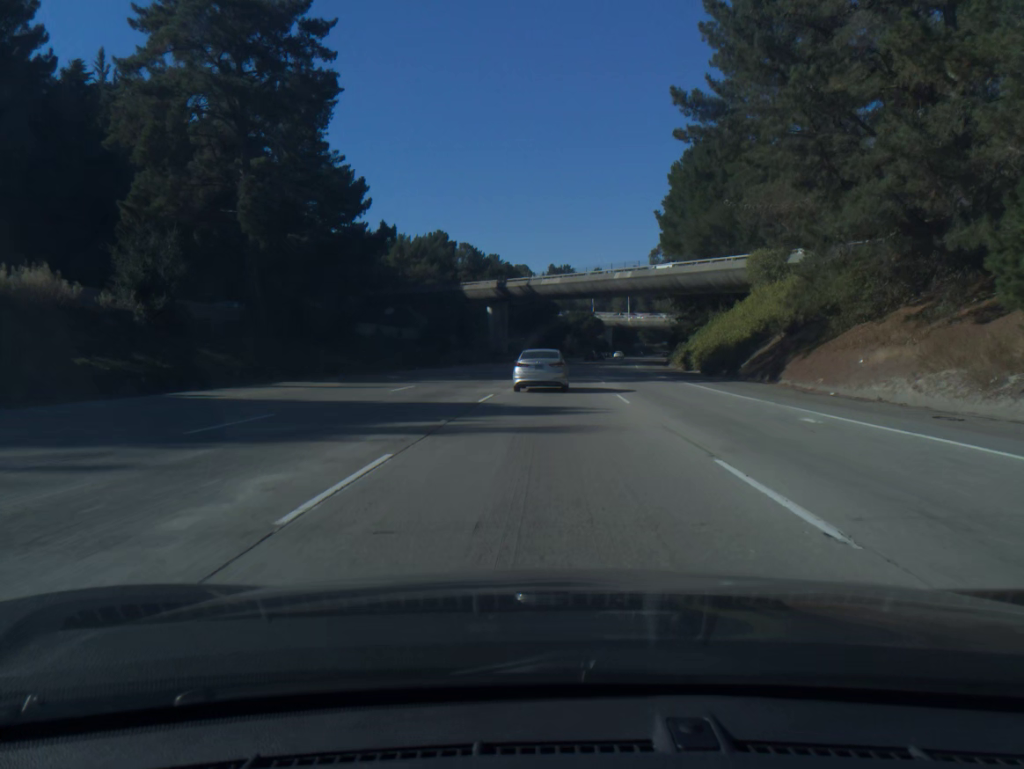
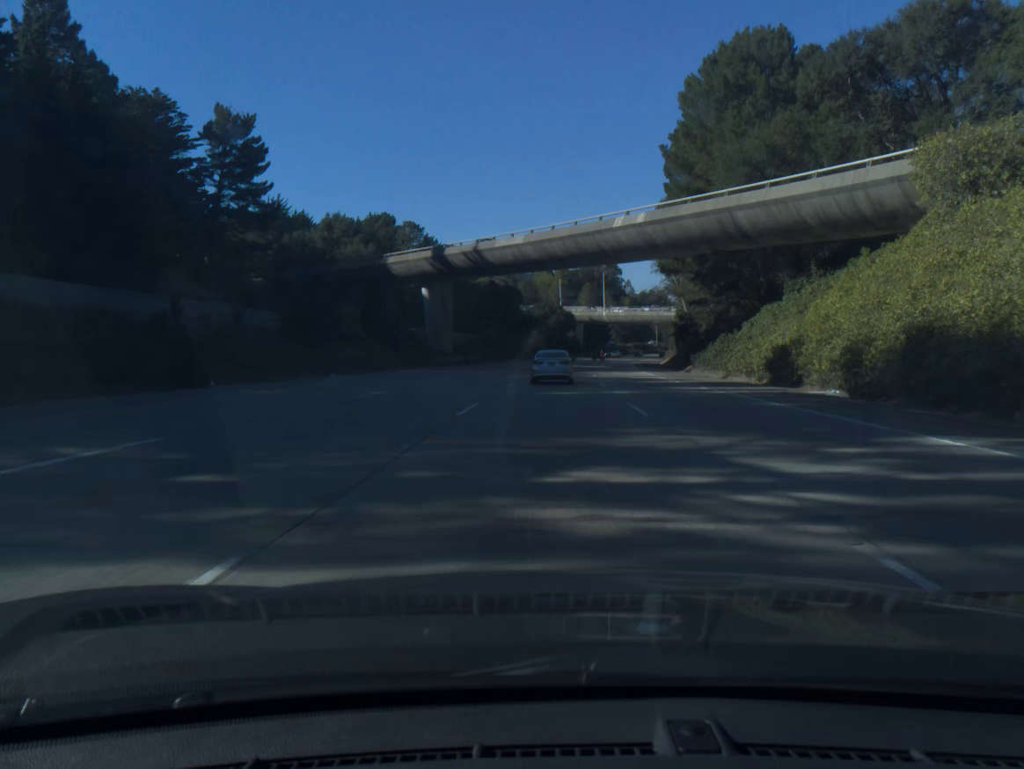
(+0.8, +33.9) m; +3°
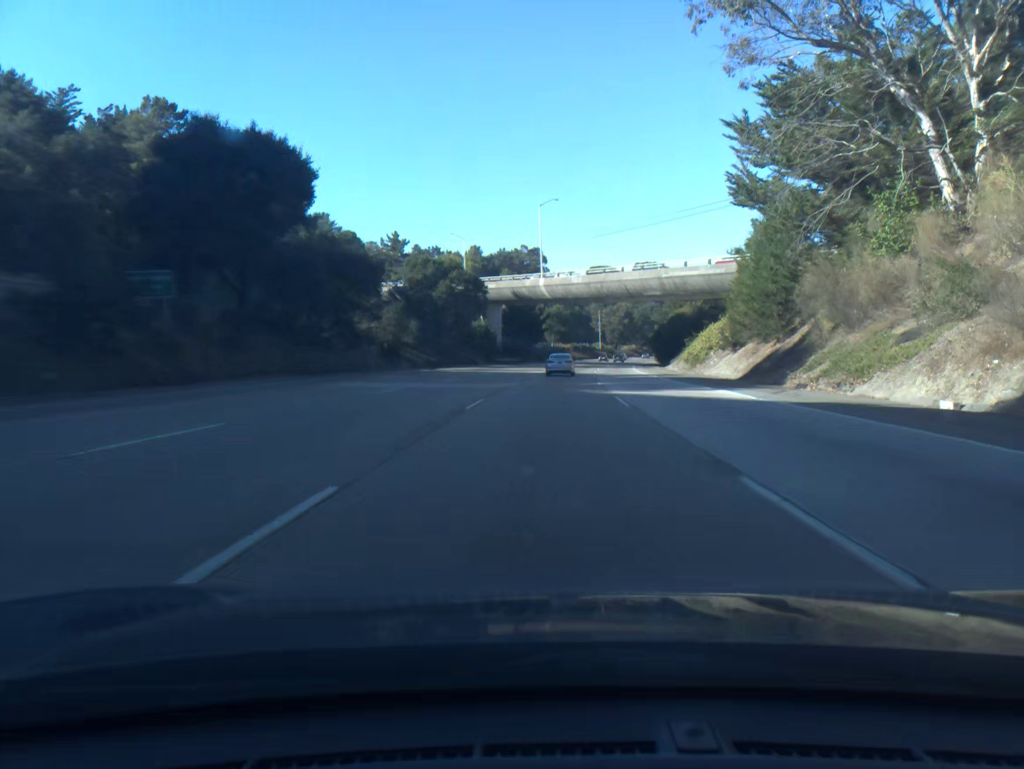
(+4.2, +85.0) m; +6°
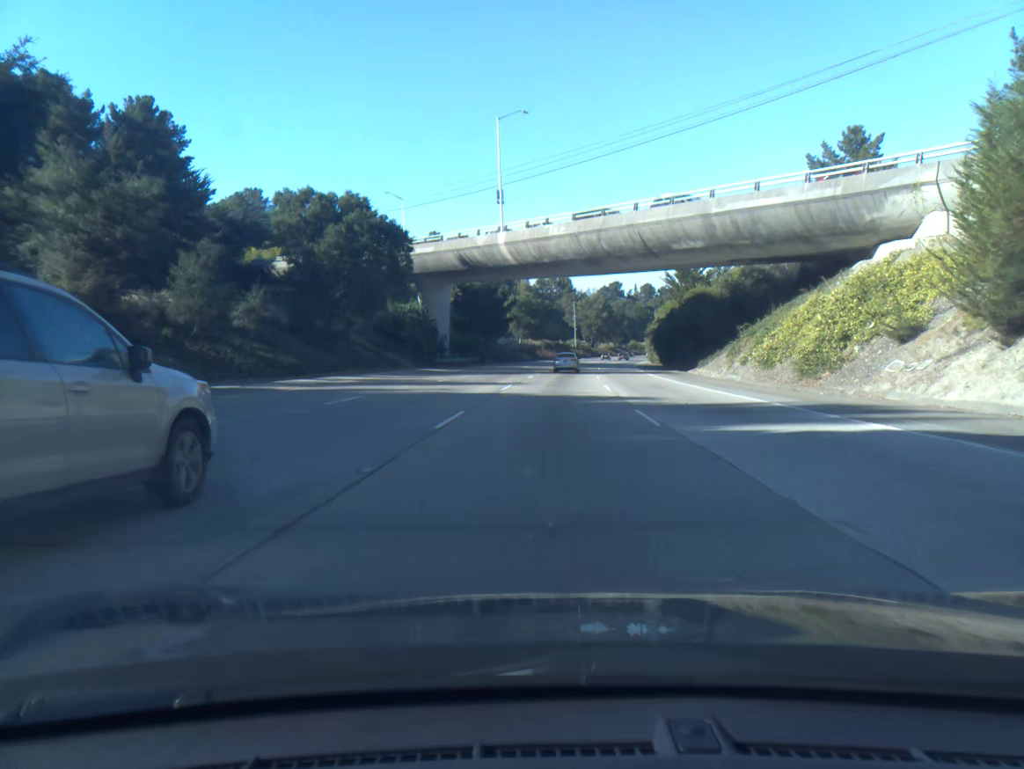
(+0.7, +34.1) m; +2°
